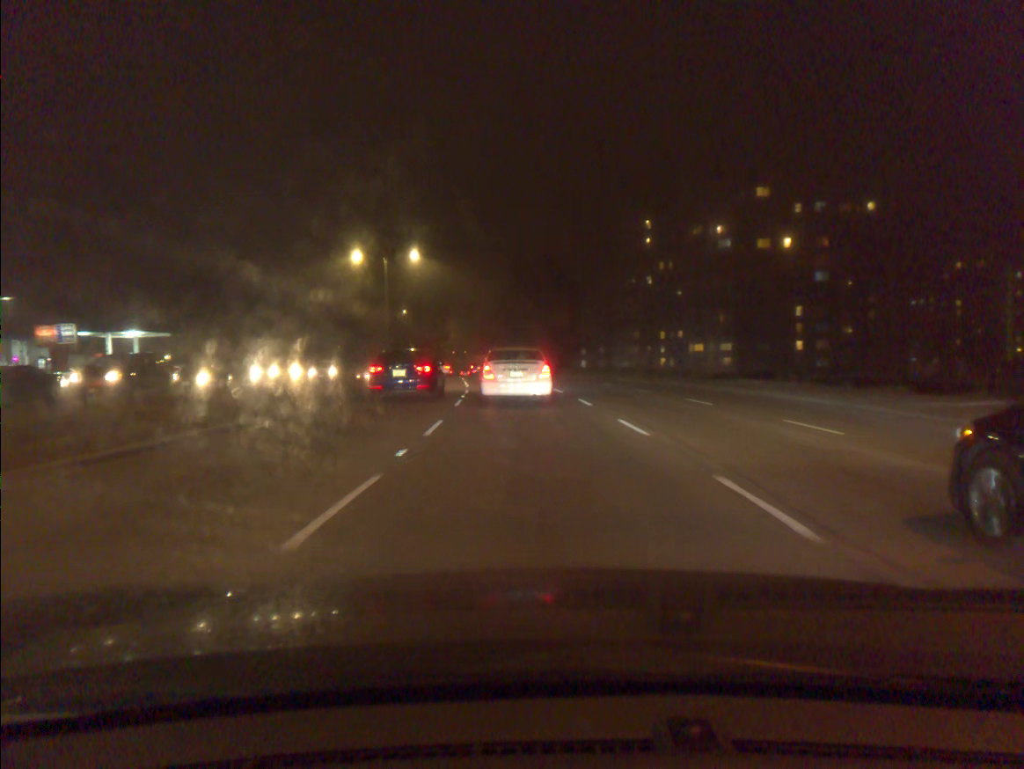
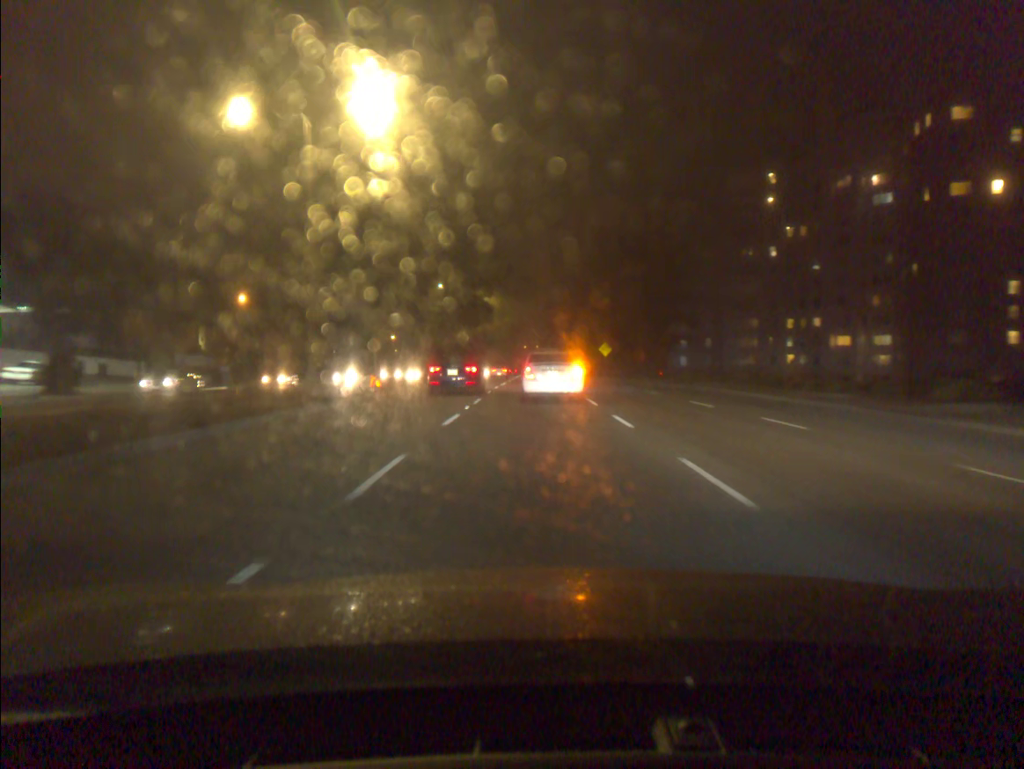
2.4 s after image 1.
(-1.6, +35.2) m; -5°
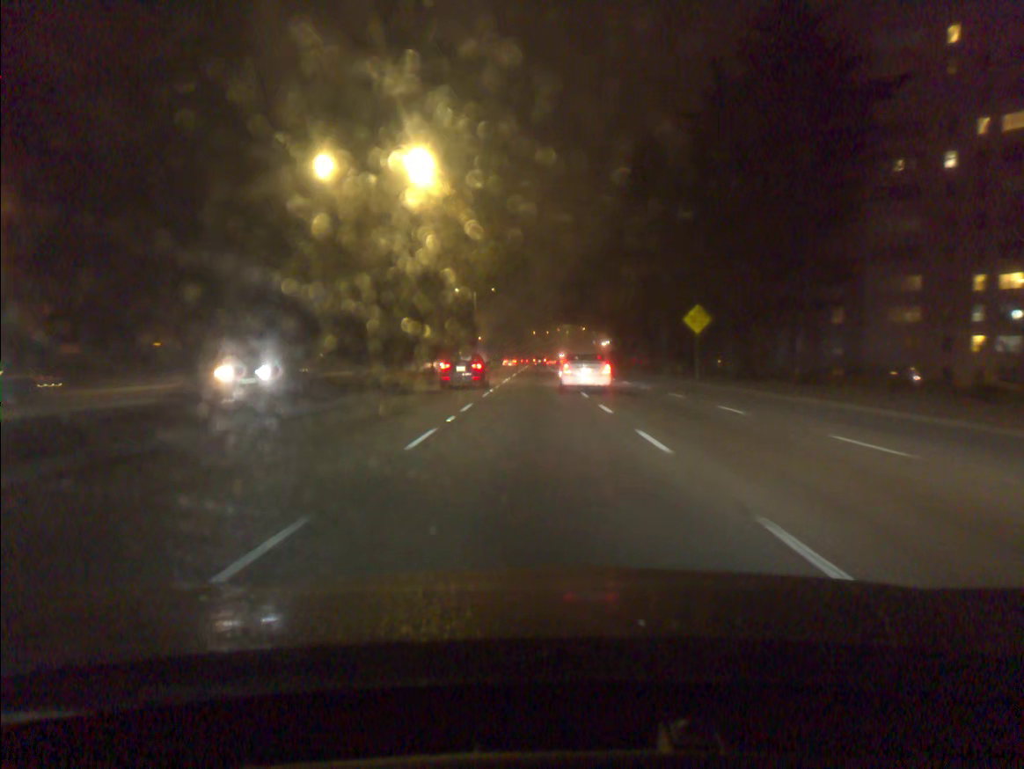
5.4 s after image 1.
(-0.4, +48.3) m; -1°
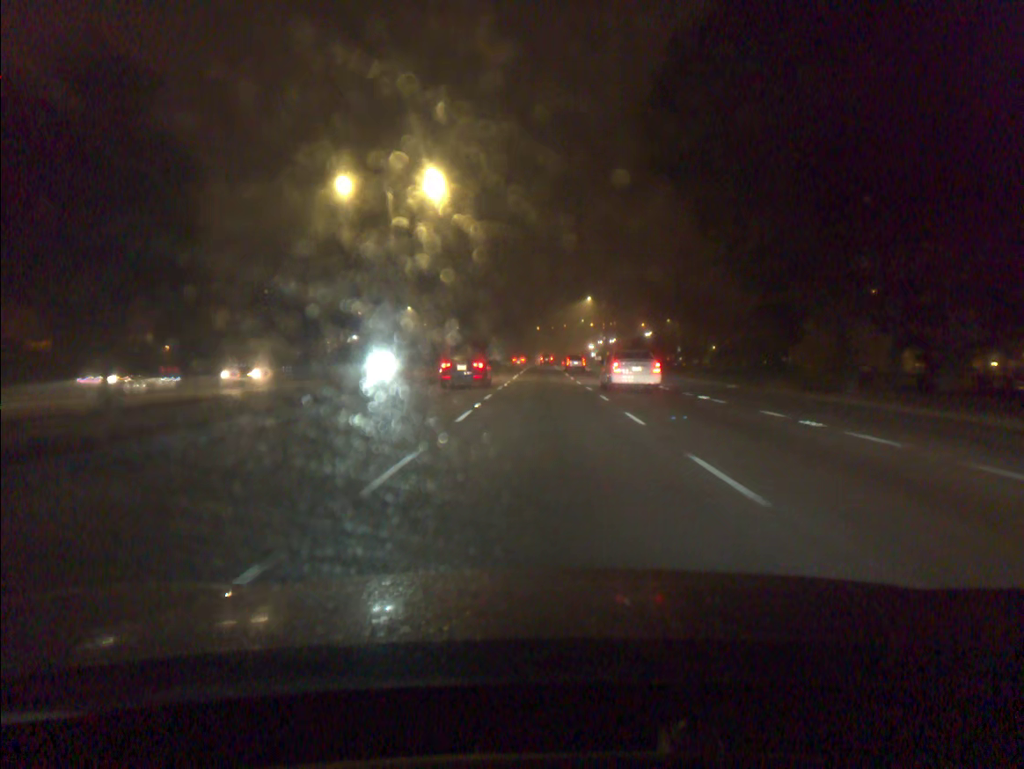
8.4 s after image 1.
(-0.3, +55.2) m; 0°
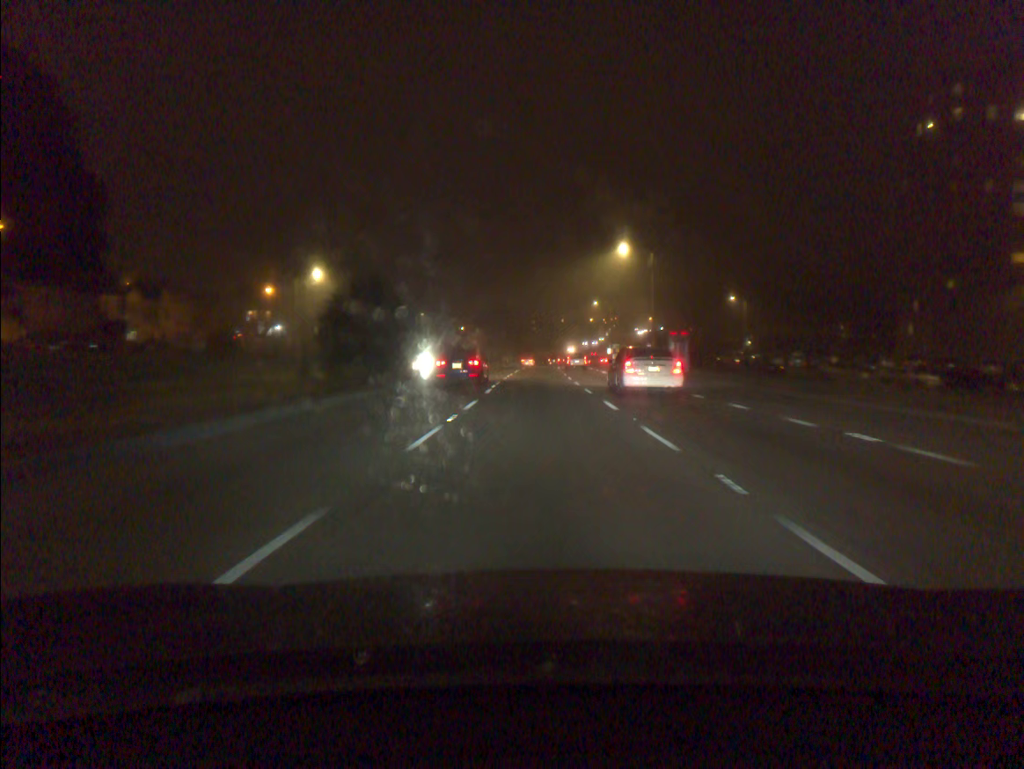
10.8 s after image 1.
(+0.1, +48.4) m; 0°
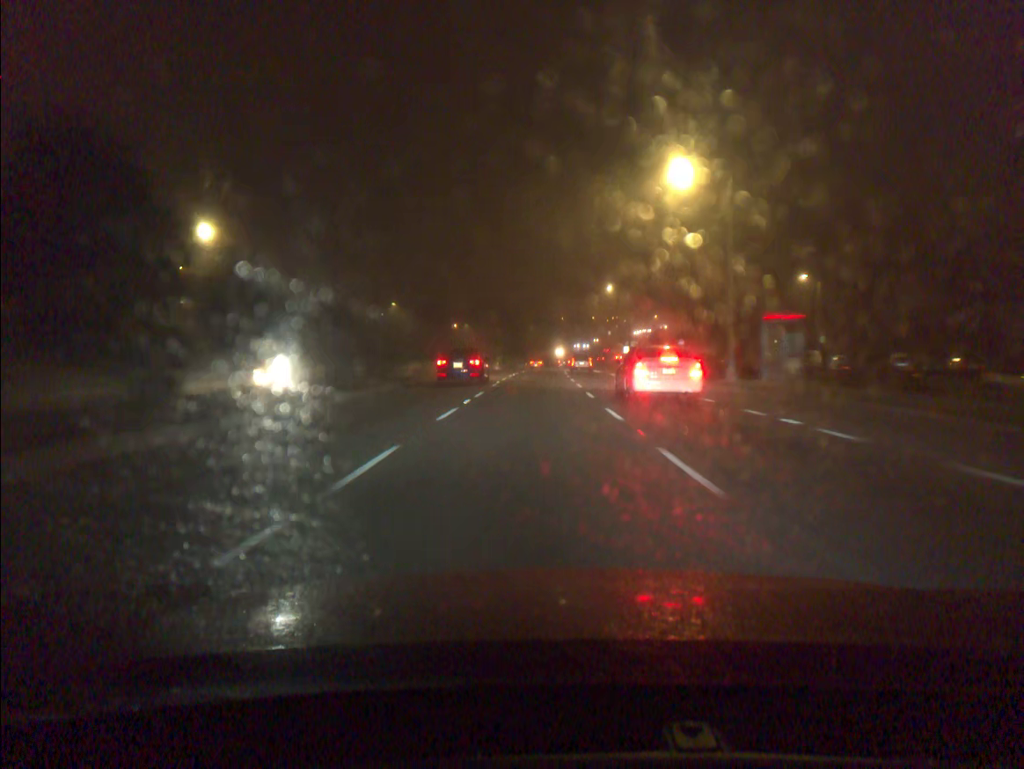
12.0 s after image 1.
(0.0, +25.0) m; 0°
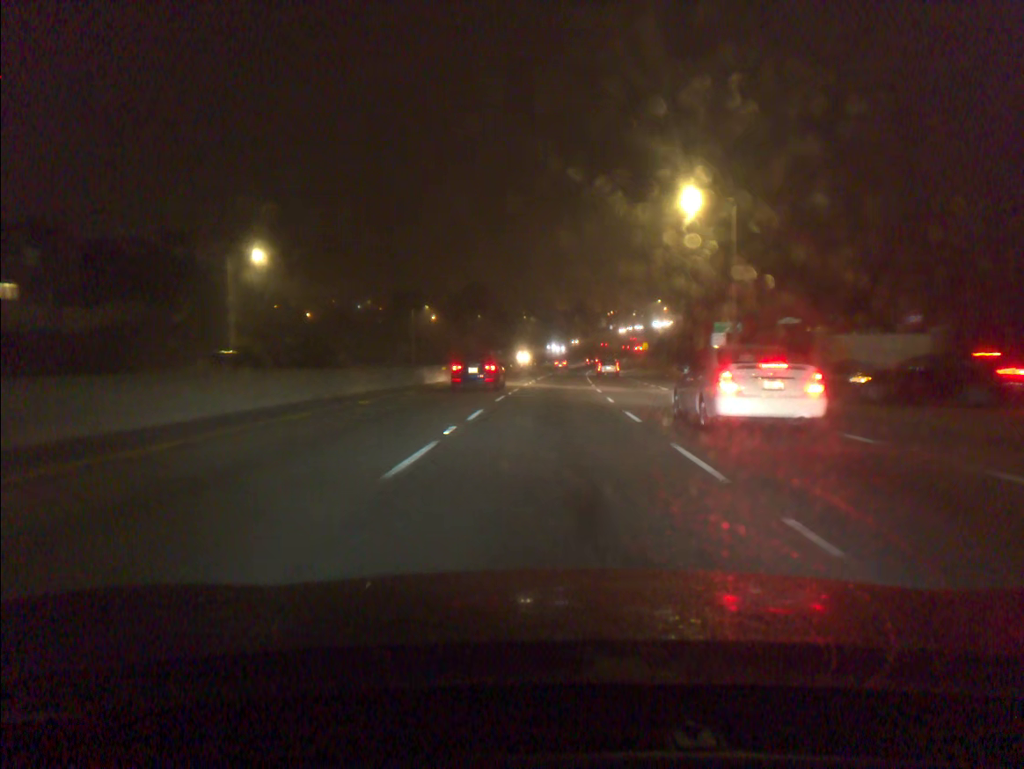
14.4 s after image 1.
(0.0, +51.1) m; +1°
